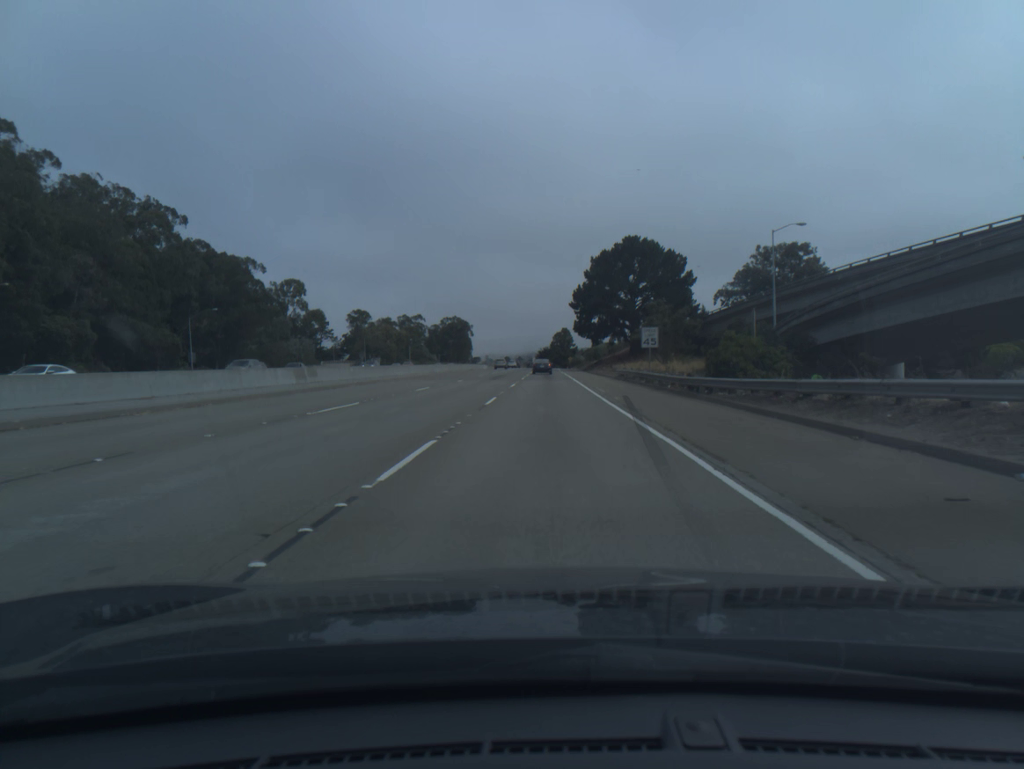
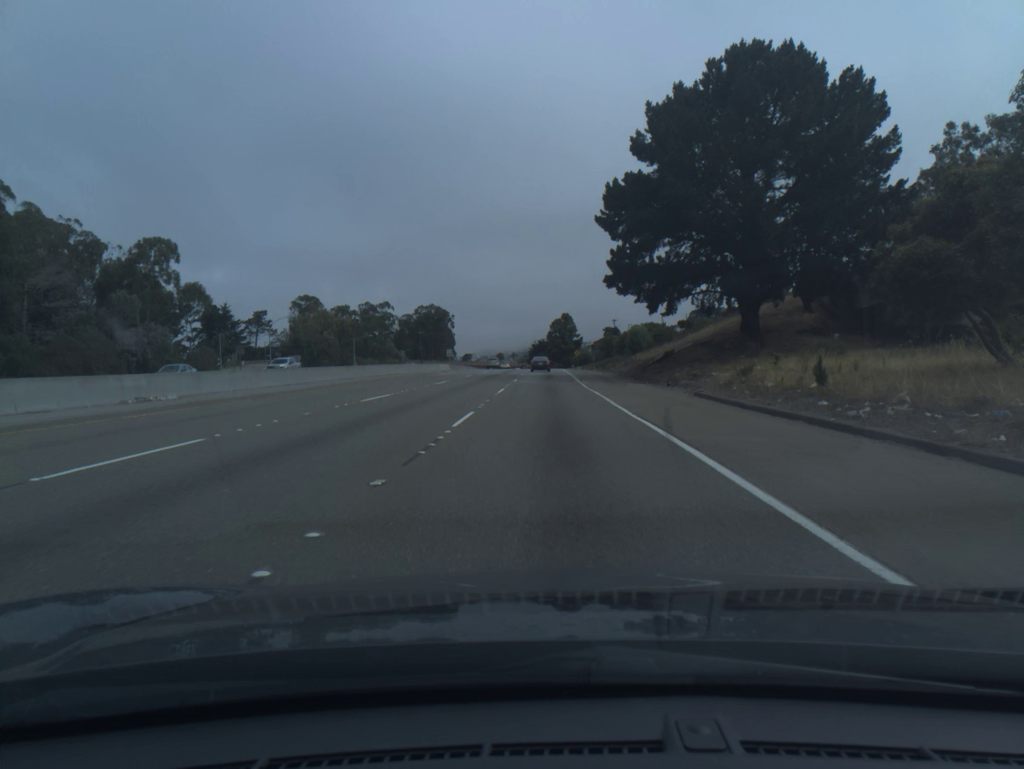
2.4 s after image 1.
(0.0, +68.1) m; 0°
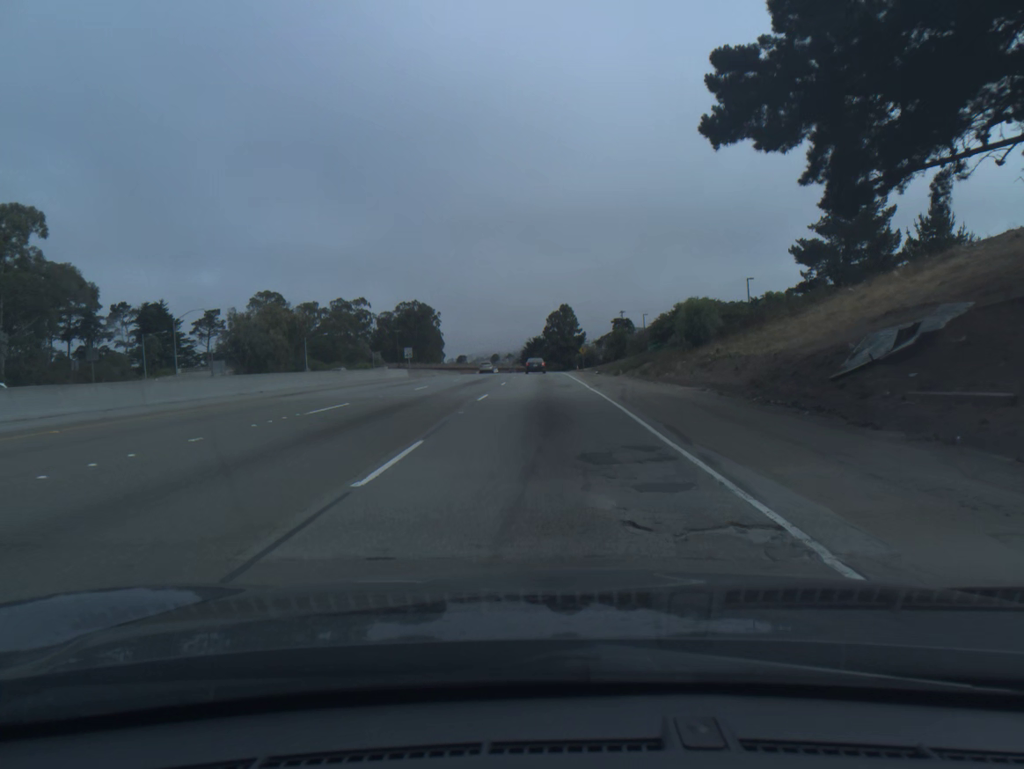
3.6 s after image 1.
(+0.1, +34.2) m; 0°
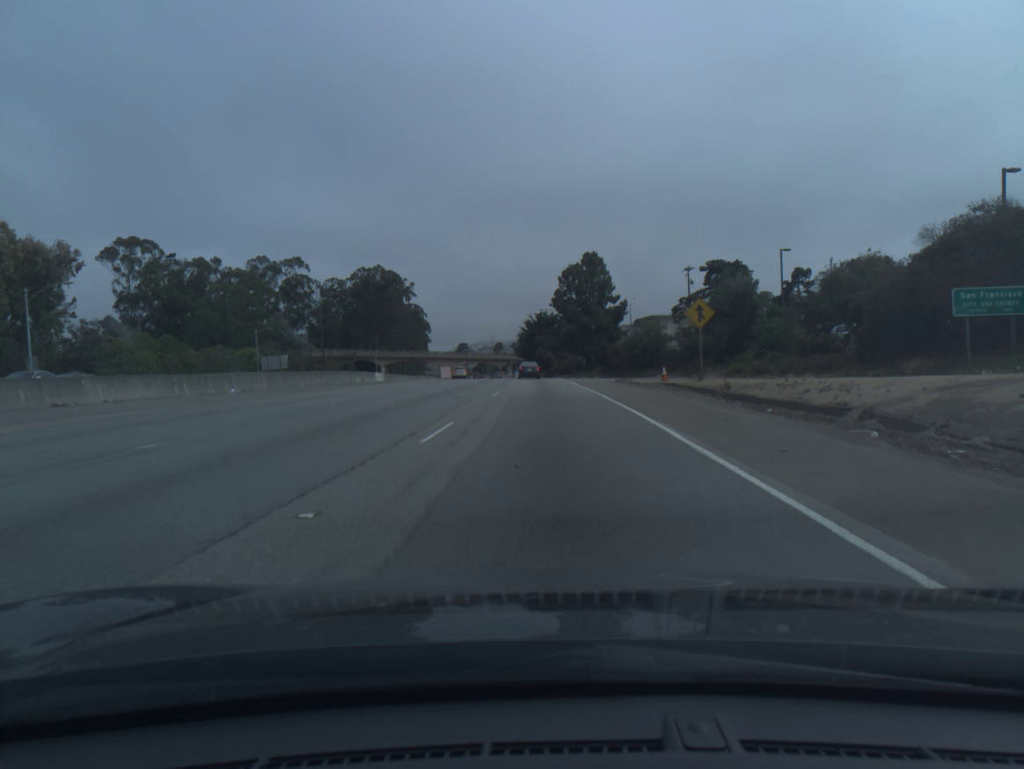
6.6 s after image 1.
(-0.6, +83.6) m; -1°
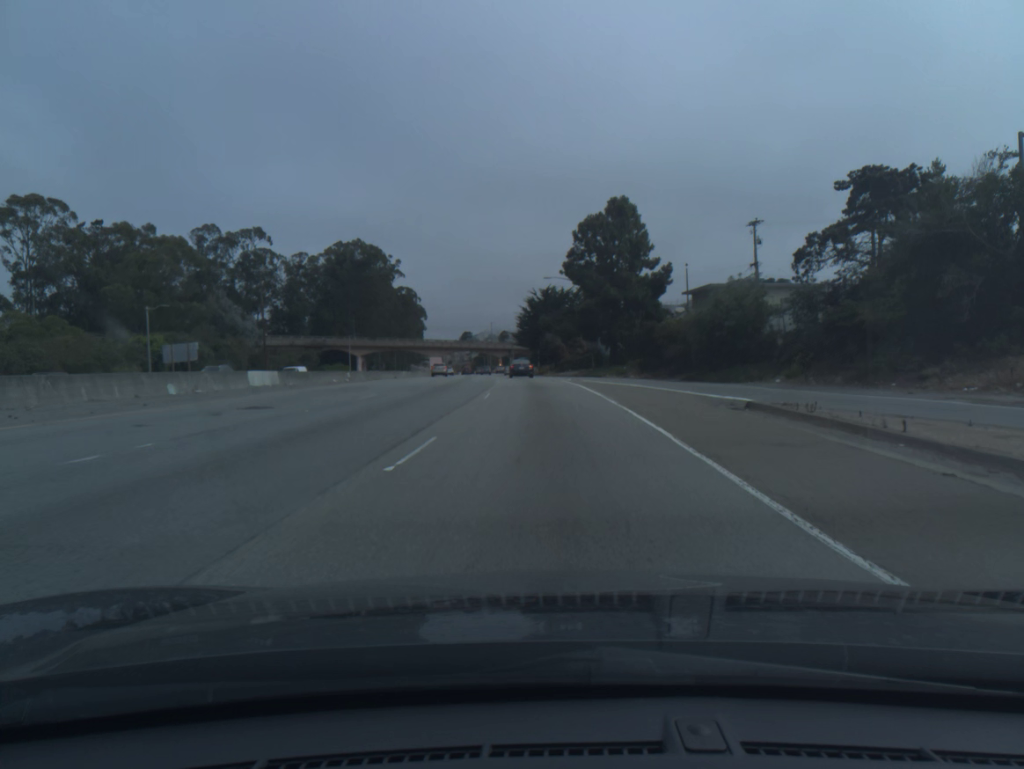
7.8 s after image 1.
(-0.1, +32.2) m; 0°
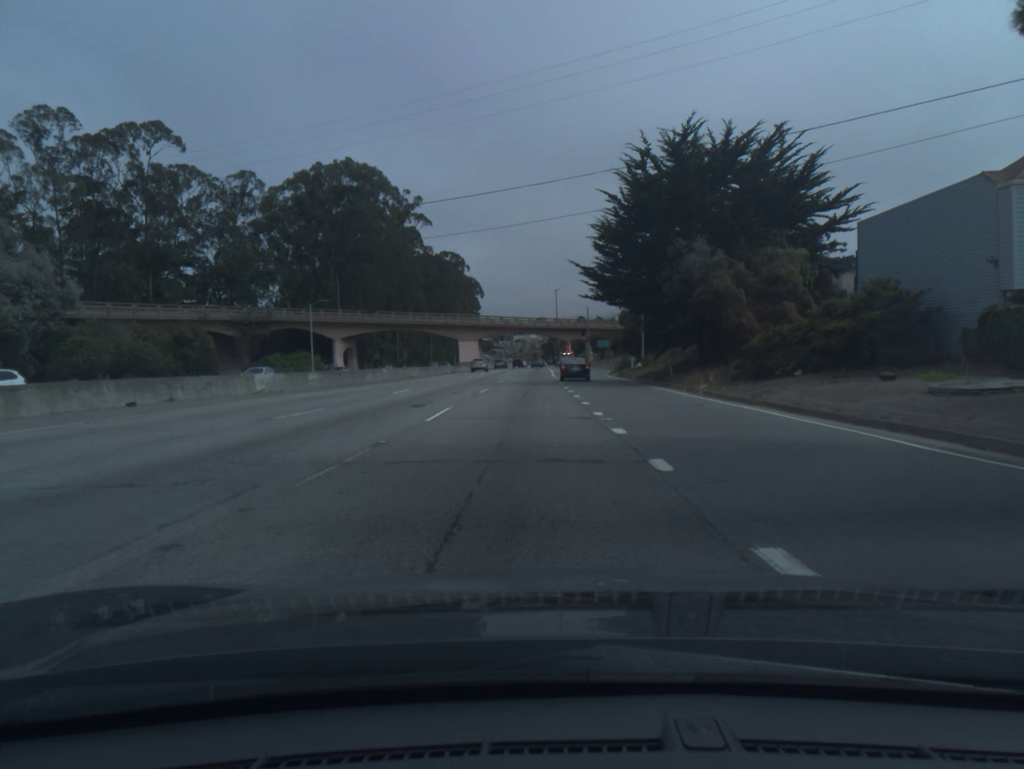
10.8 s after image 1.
(-2.6, +73.6) m; -5°
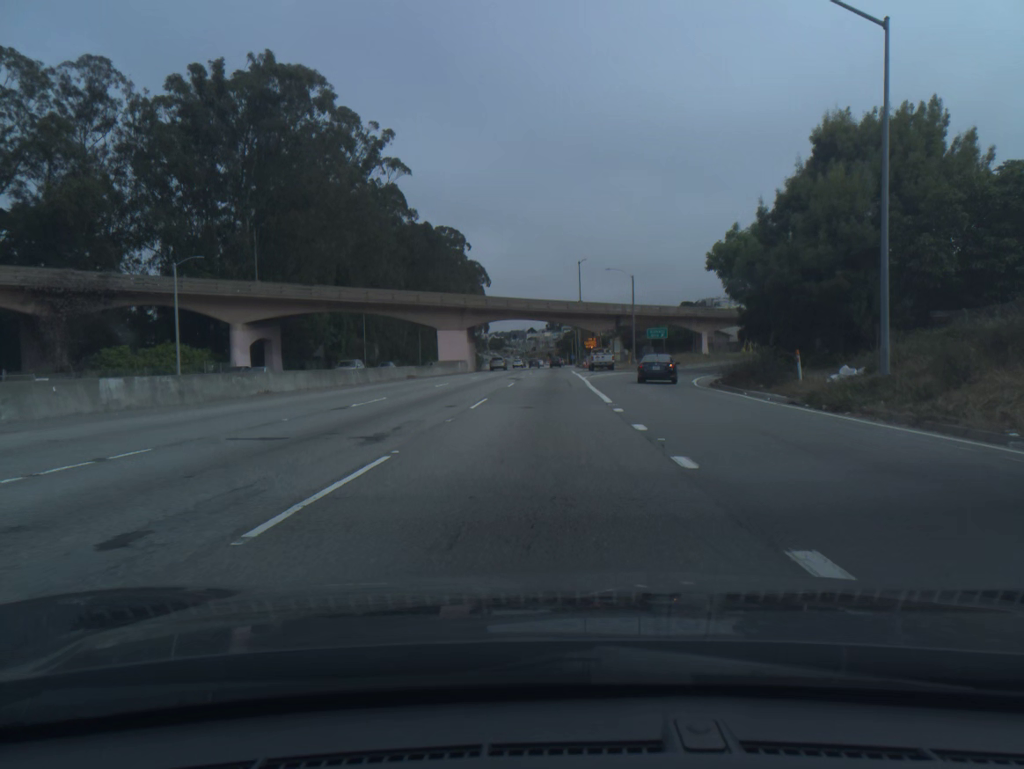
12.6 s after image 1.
(-0.7, +40.8) m; -1°
